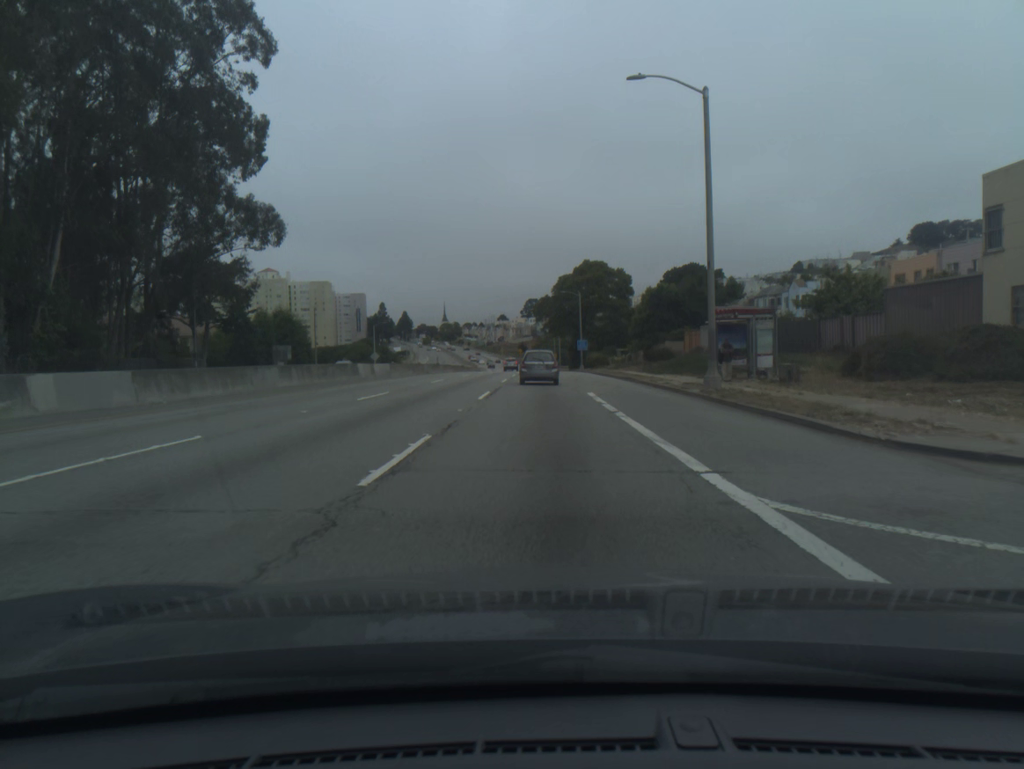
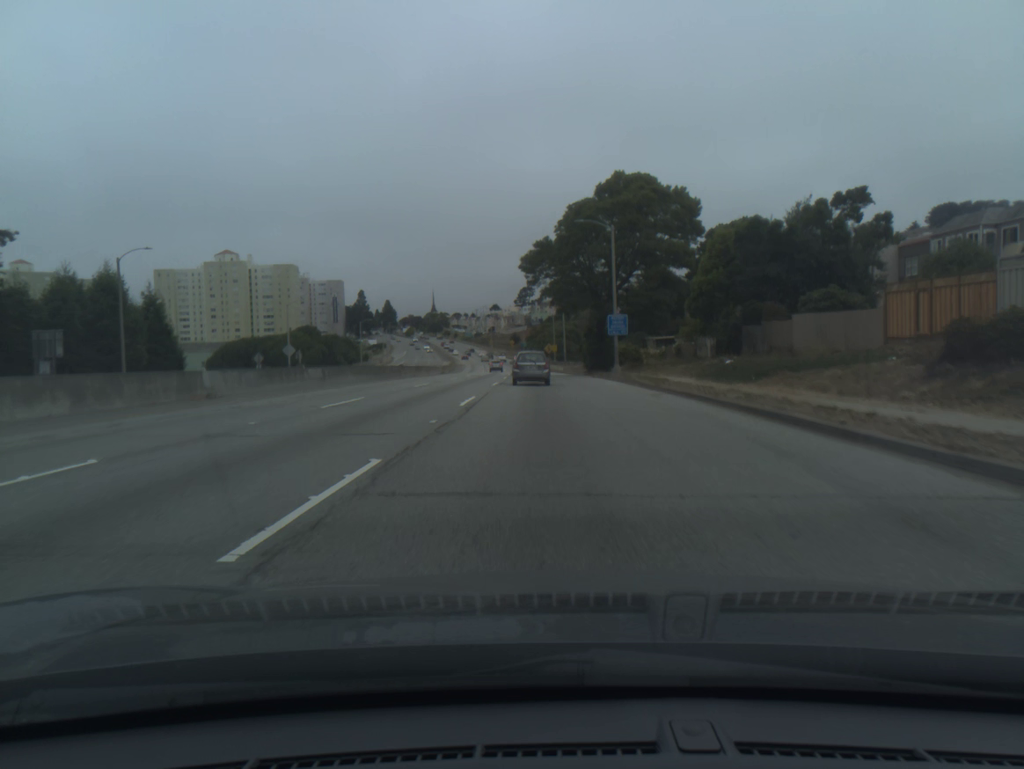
(+0.2, +46.8) m; +1°
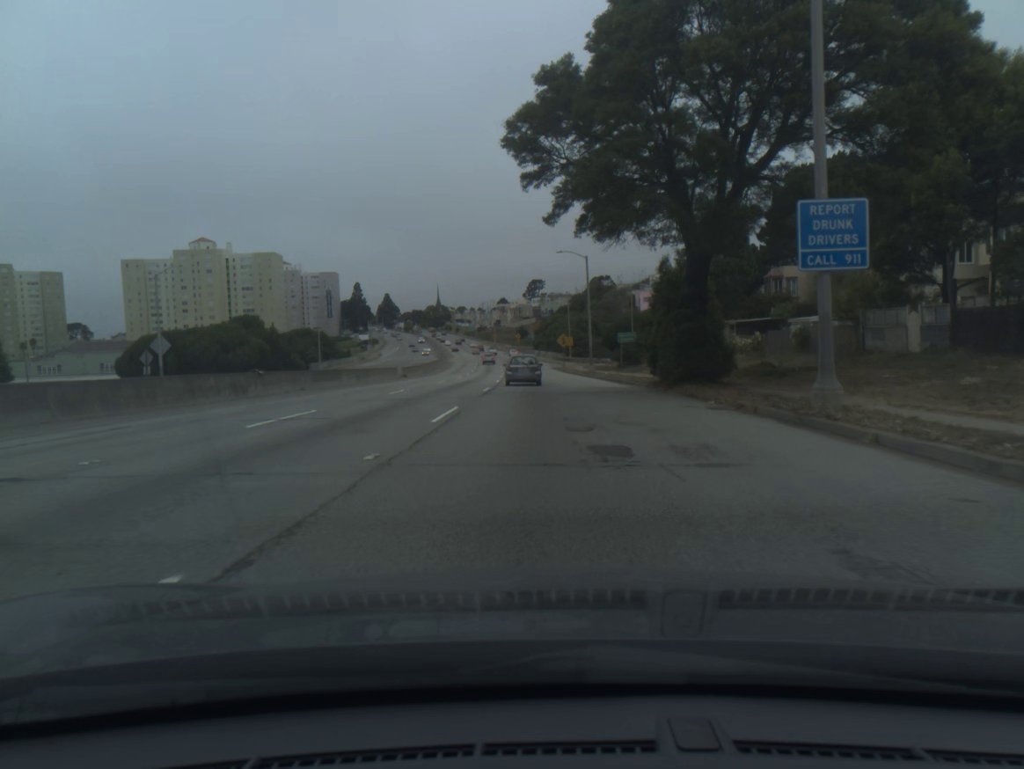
(-0.1, +34.9) m; -1°
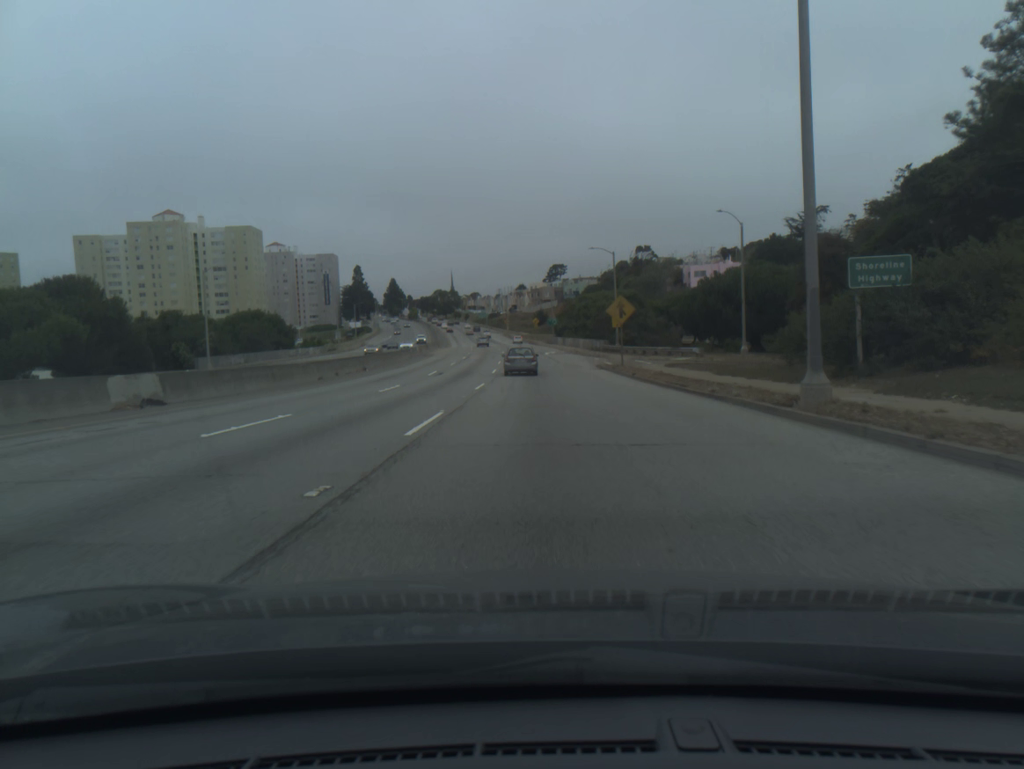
(-0.8, +46.7) m; -2°
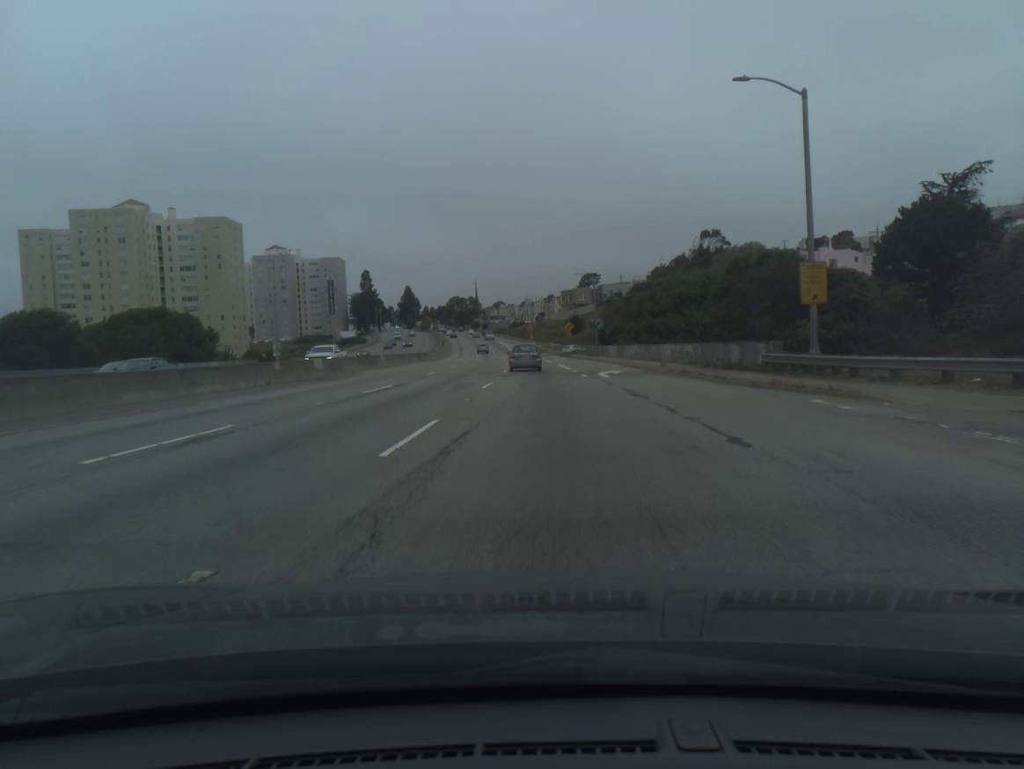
(-0.9, +47.2) m; -2°
